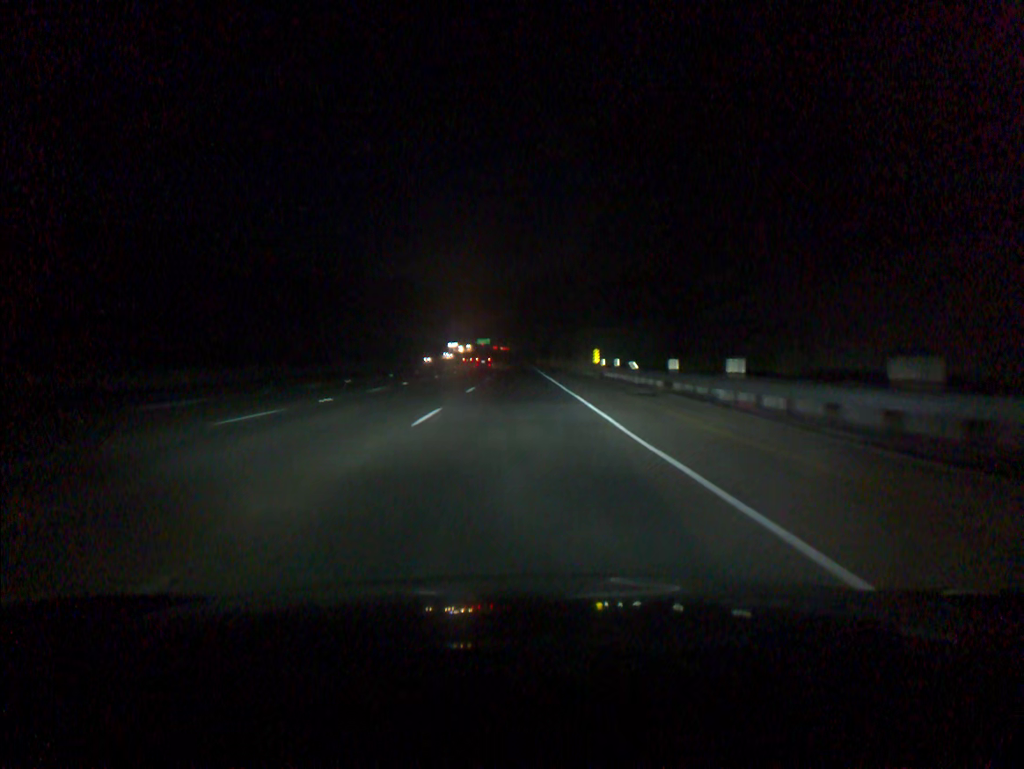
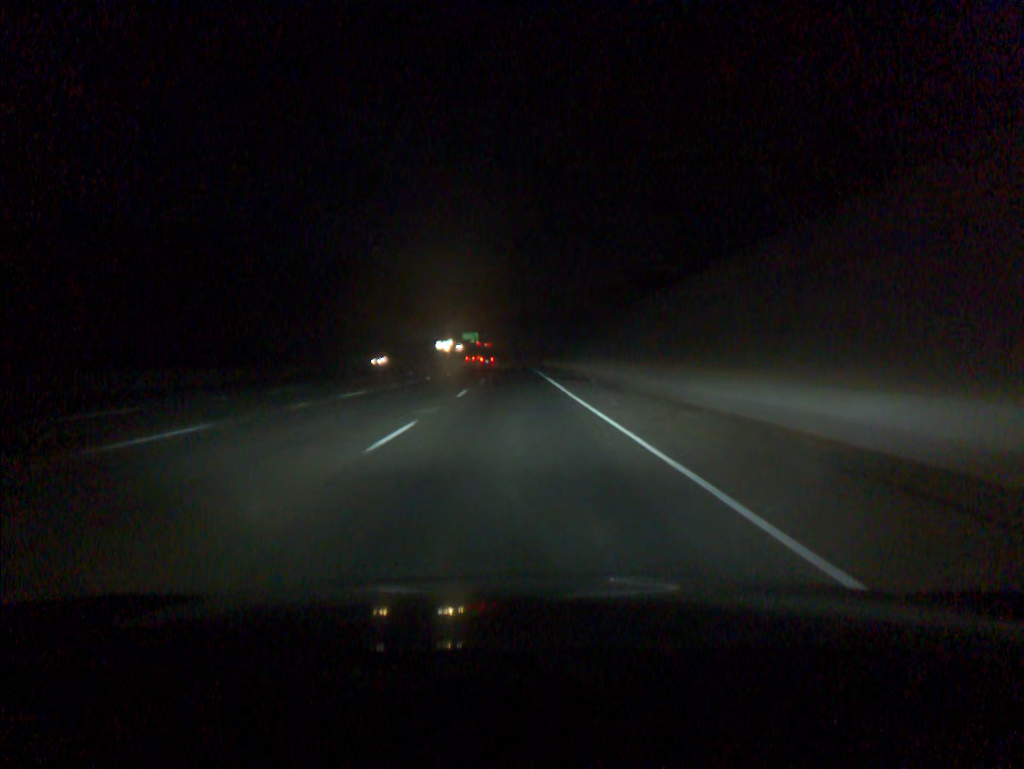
(+0.1, +91.6) m; 0°
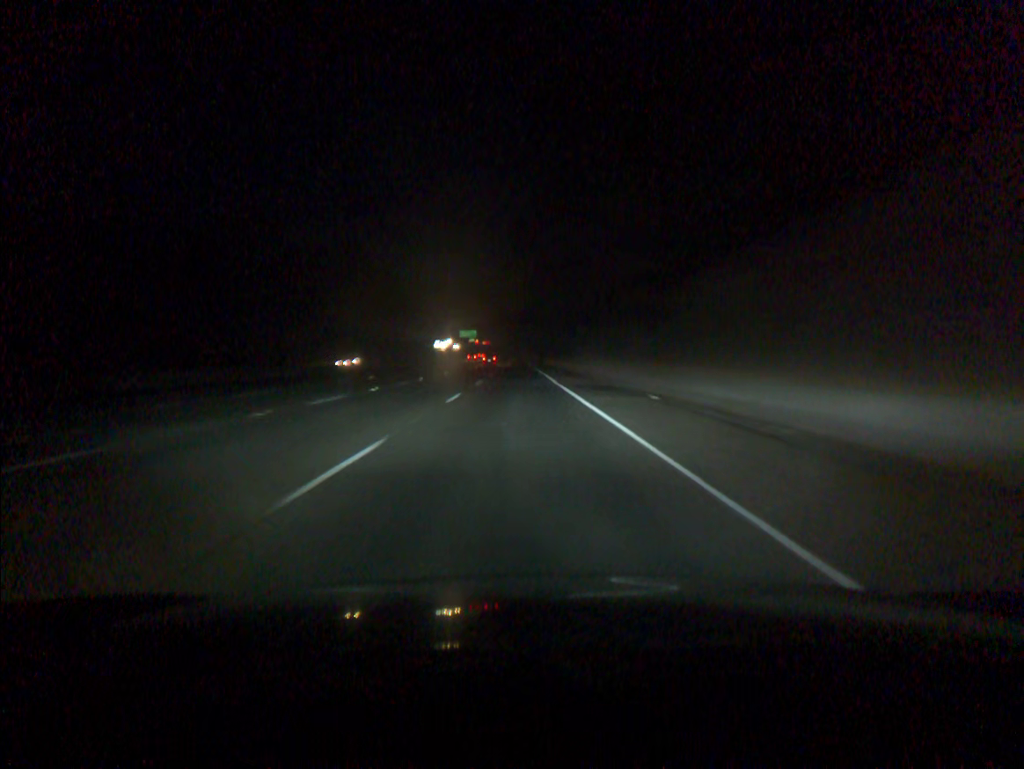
(0.0, +18.3) m; 0°
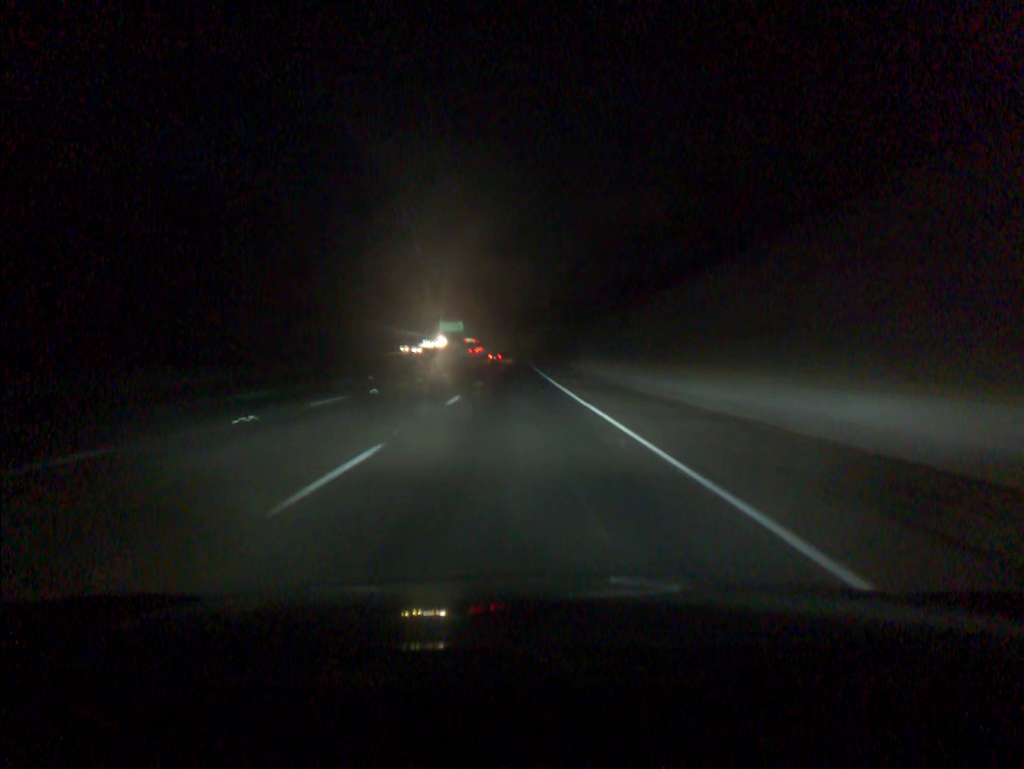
(-0.1, +73.4) m; 0°
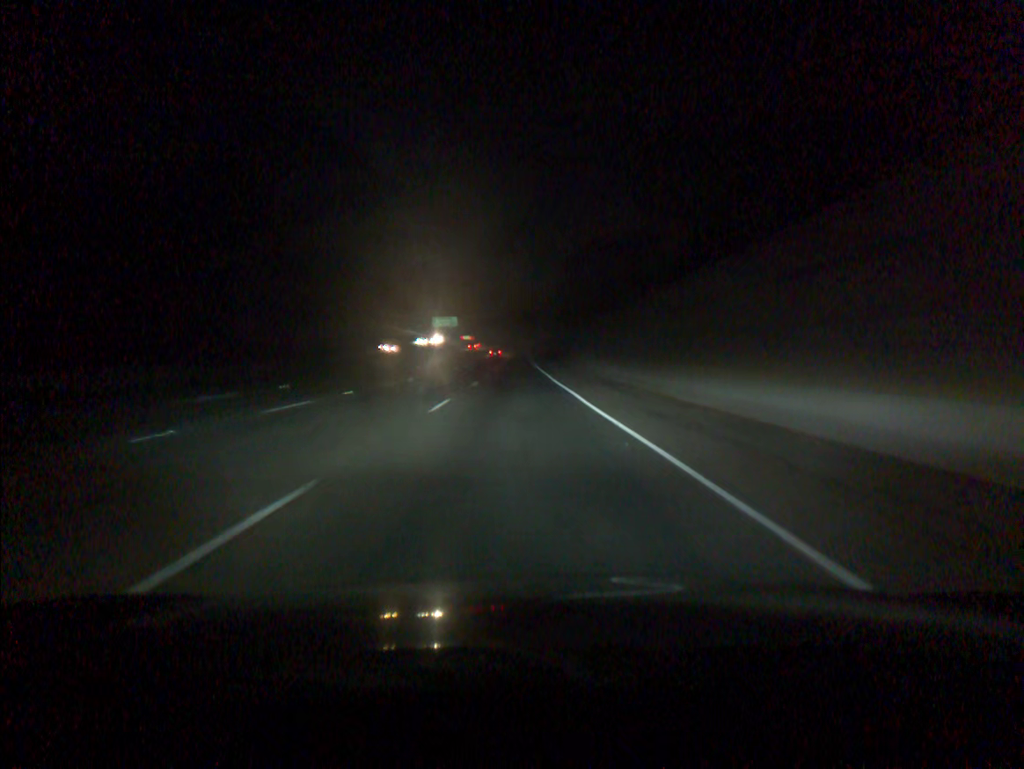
(0.0, +18.4) m; 0°
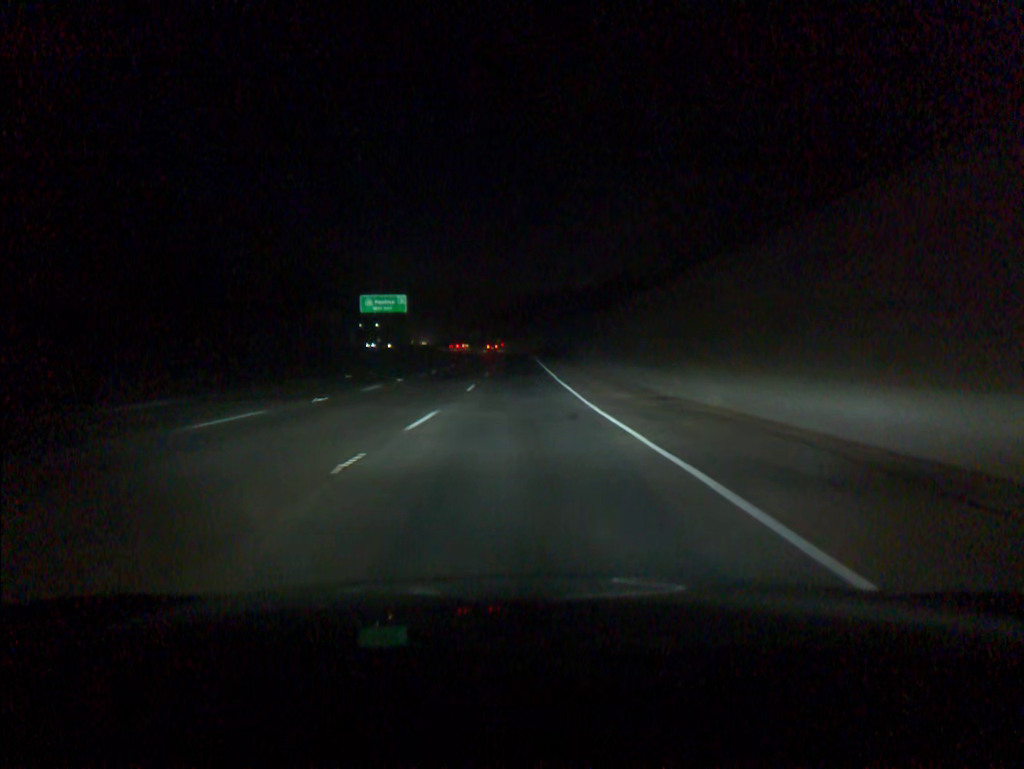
(-0.1, +91.7) m; 0°
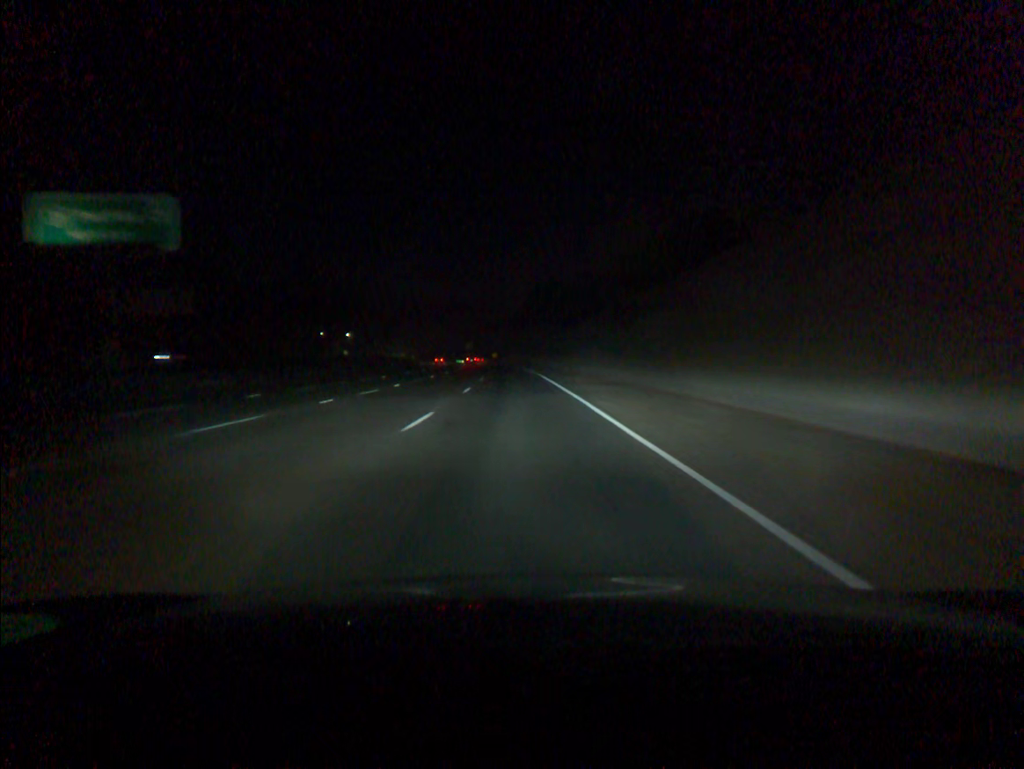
(+0.1, +73.0) m; 0°
